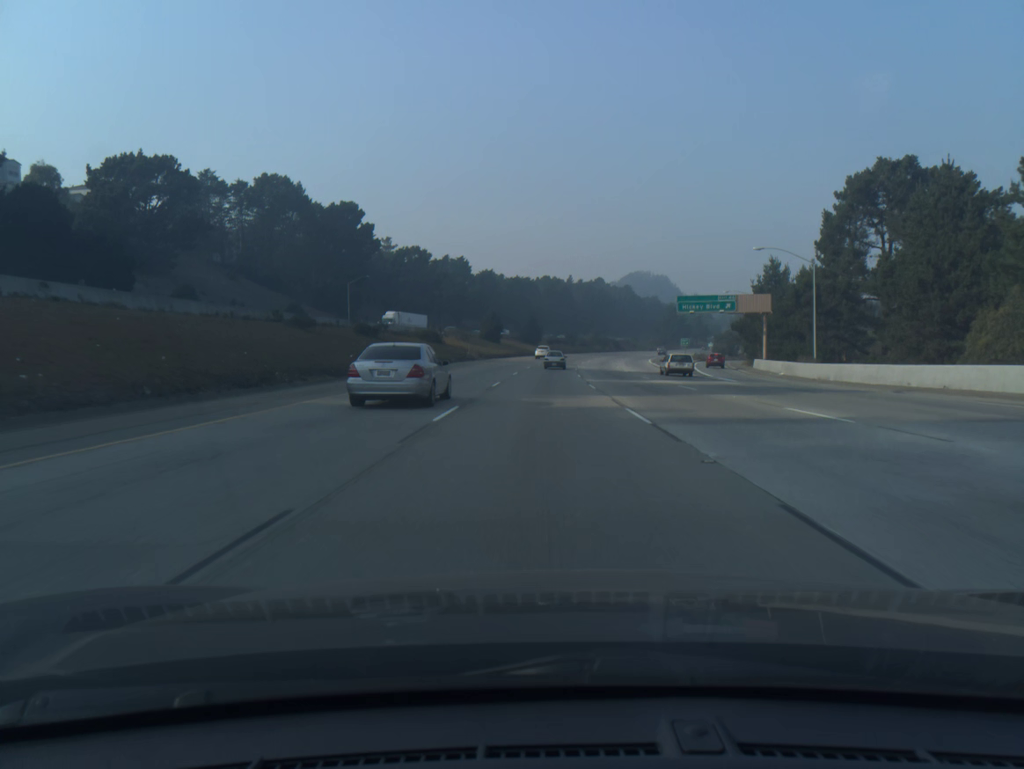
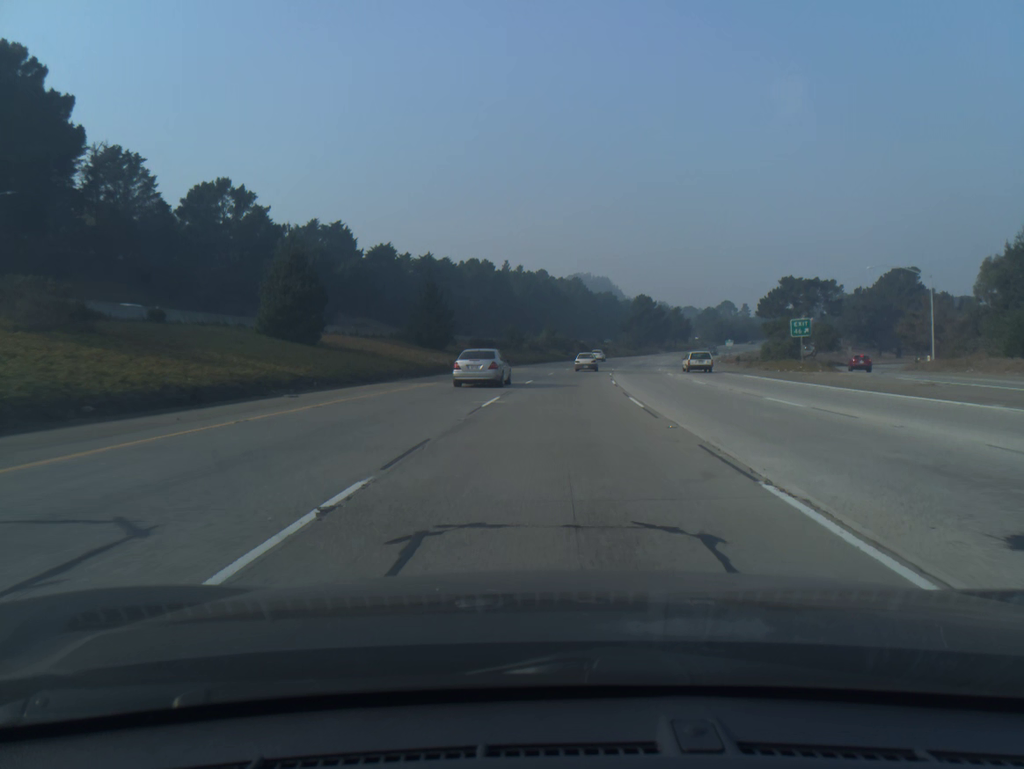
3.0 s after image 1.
(+1.9, +83.1) m; +4°
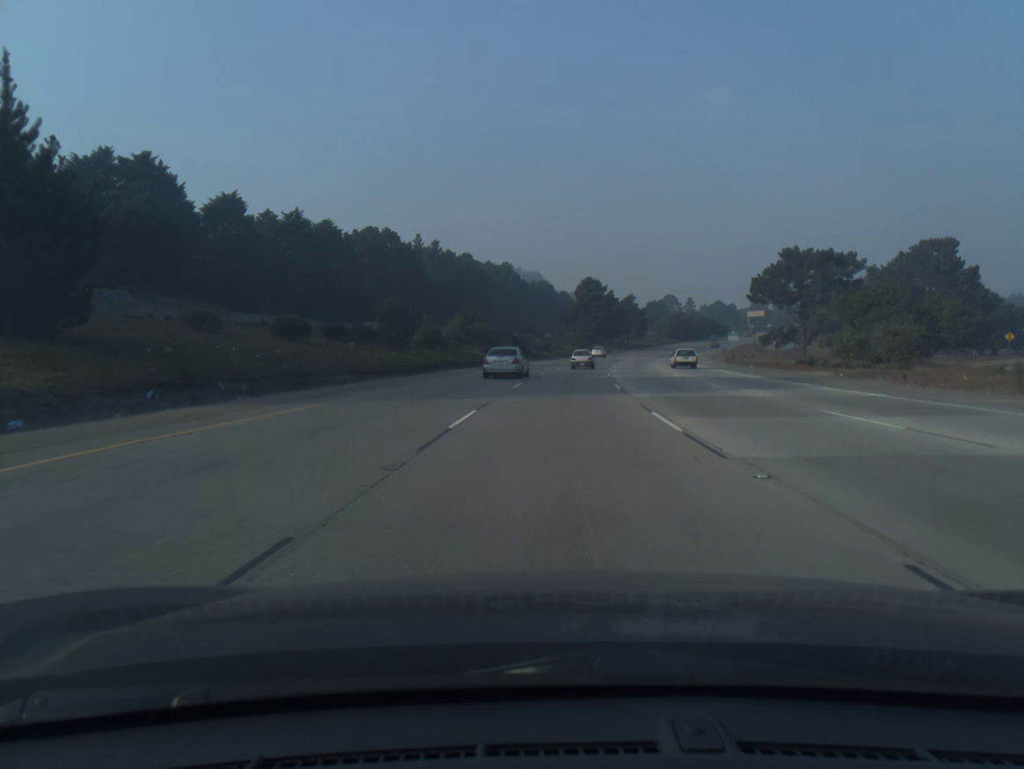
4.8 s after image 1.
(+2.1, +49.5) m; +5°
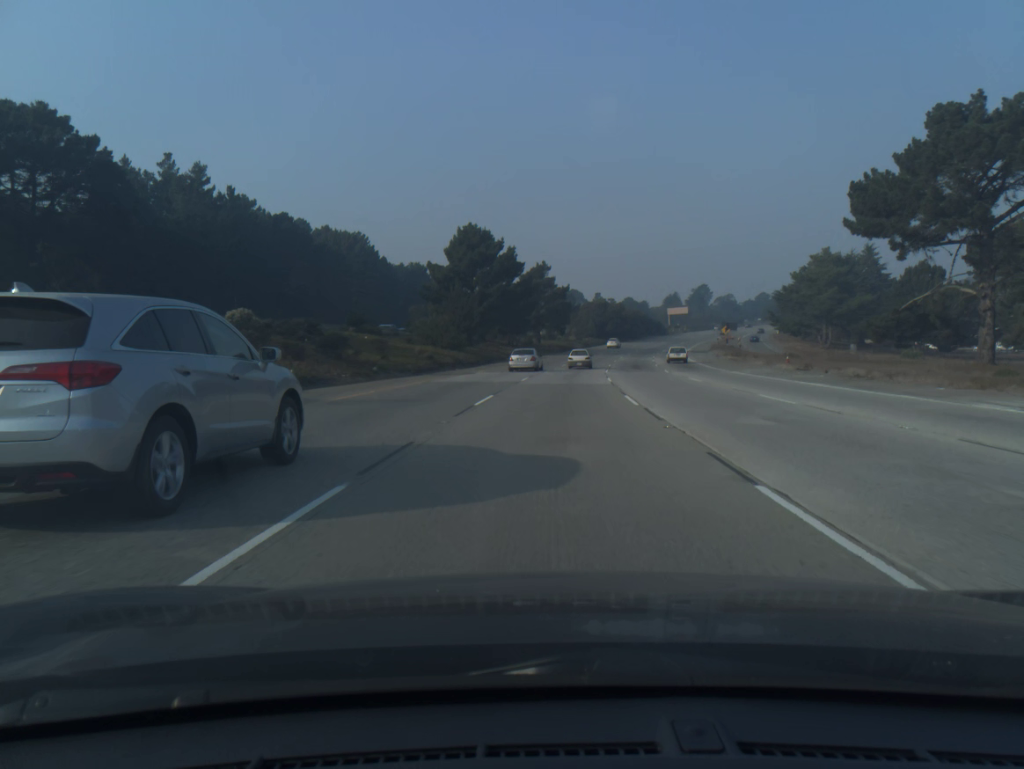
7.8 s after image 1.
(+5.8, +81.7) m; +8°
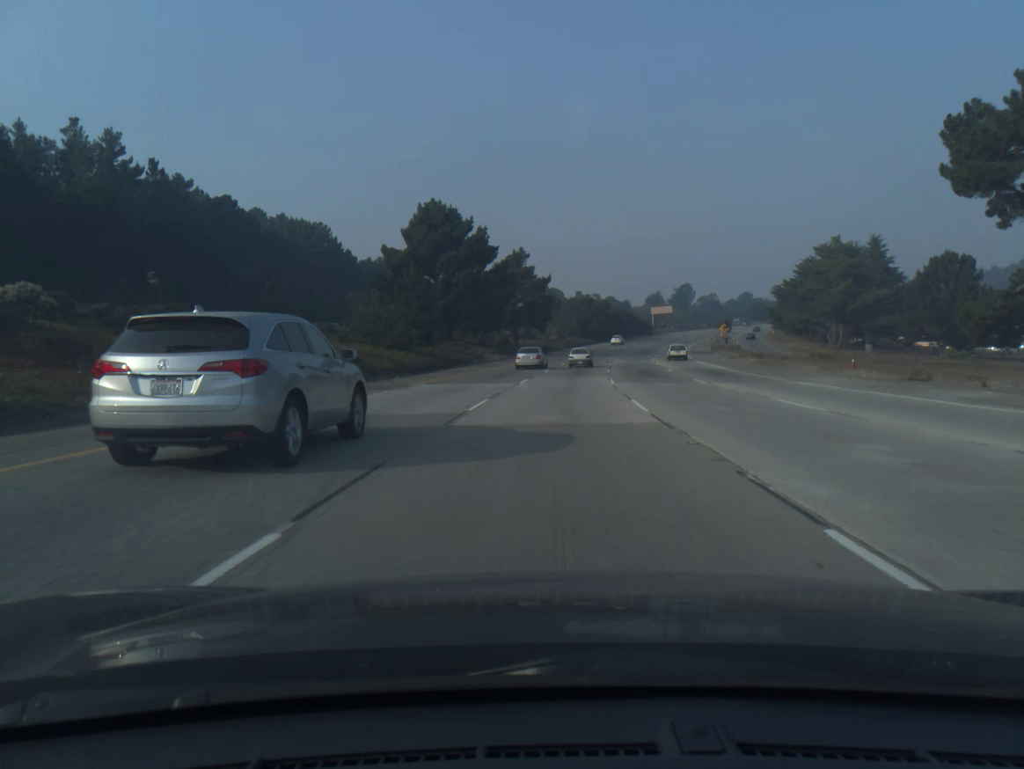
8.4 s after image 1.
(+0.2, +16.3) m; +1°
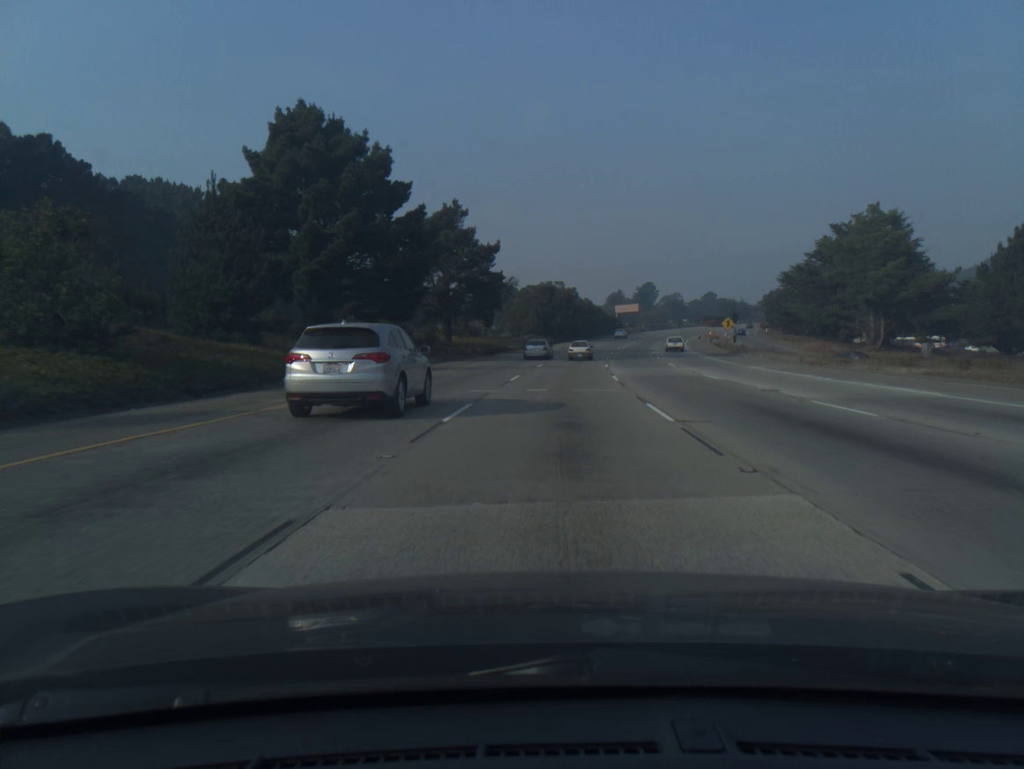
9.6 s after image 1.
(+0.9, +32.6) m; +3°
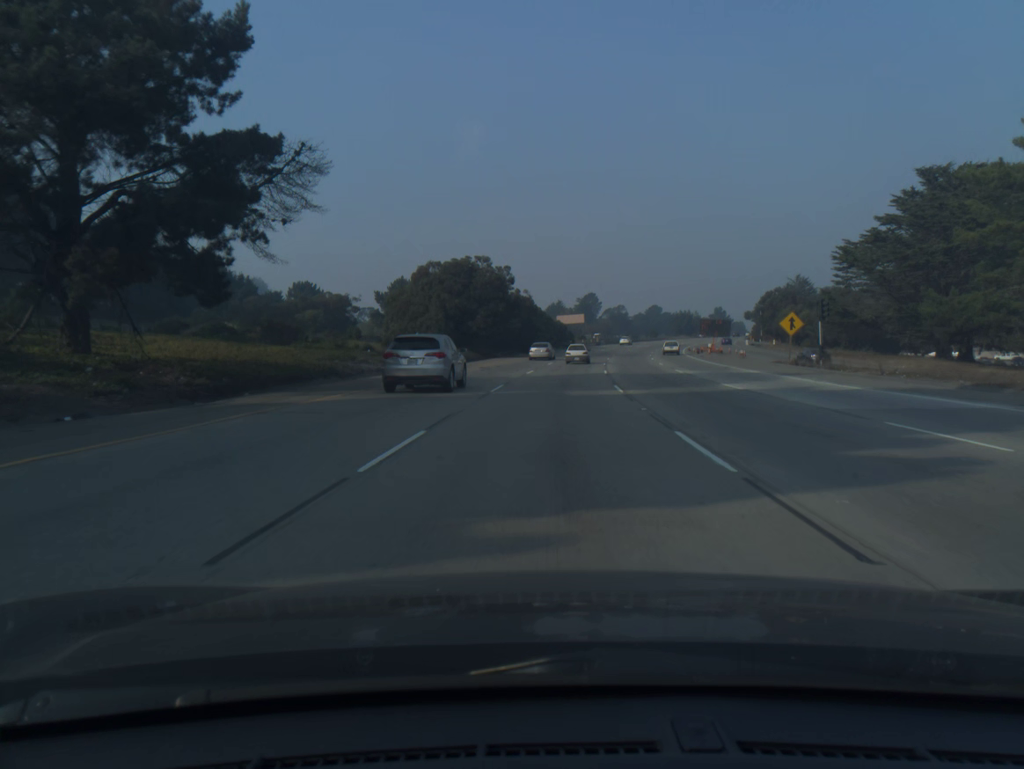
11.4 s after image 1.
(+2.0, +48.6) m; +5°
